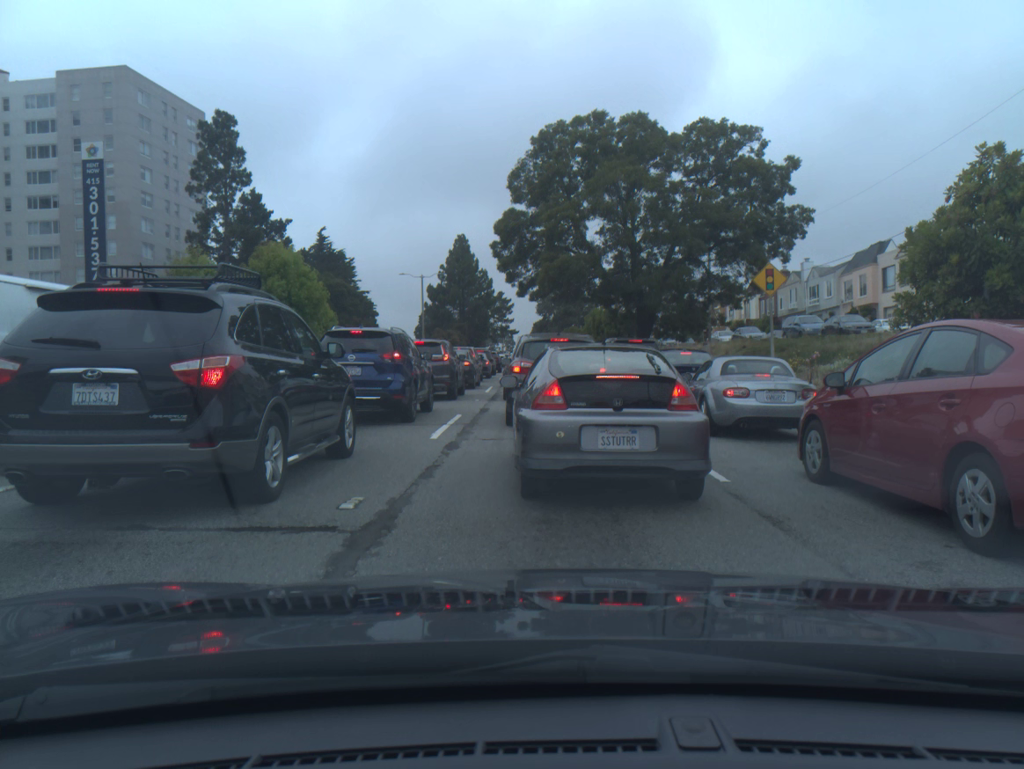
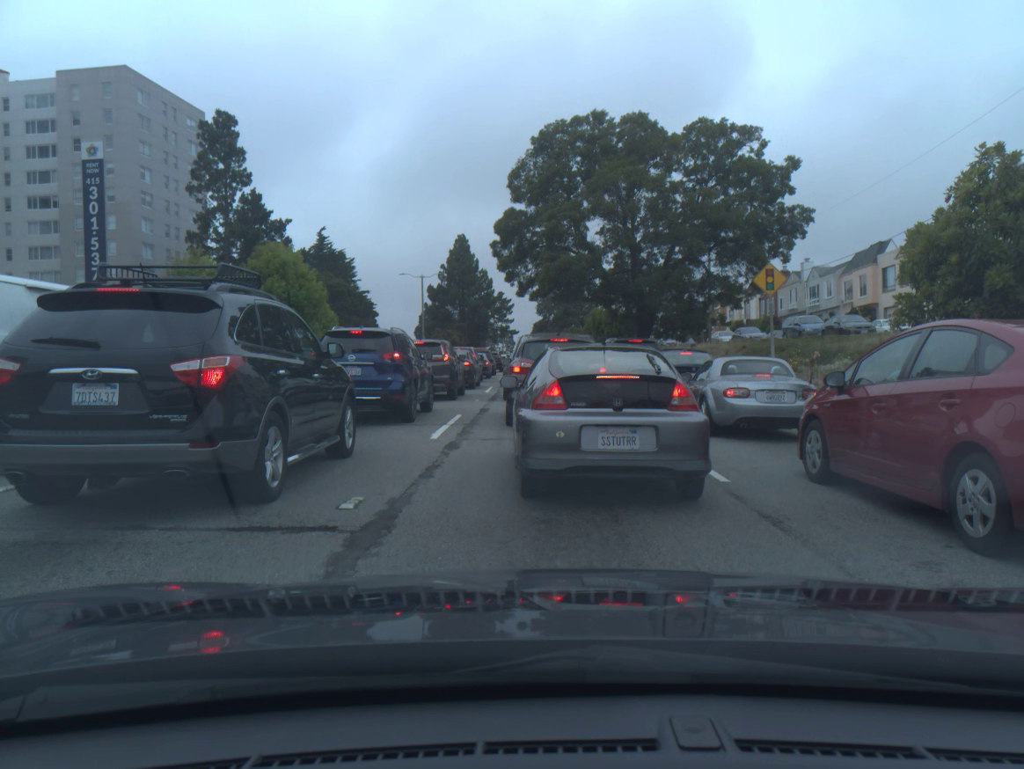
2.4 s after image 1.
(0.0, 0.0) m; 0°
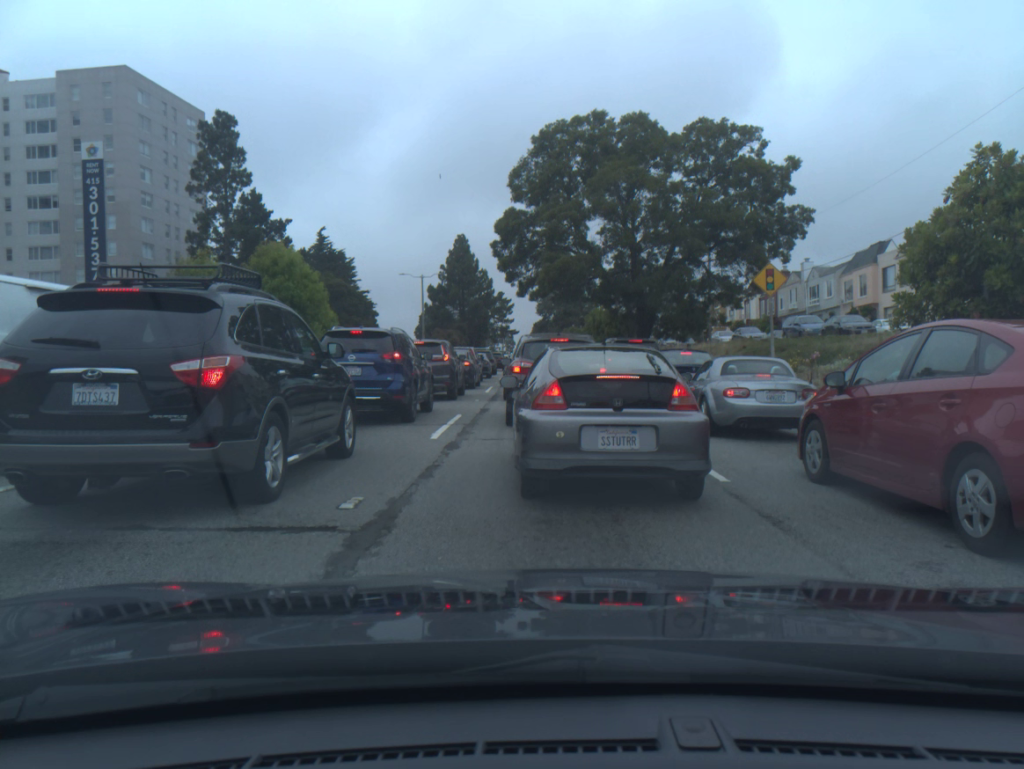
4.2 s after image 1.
(0.0, 0.0) m; 0°
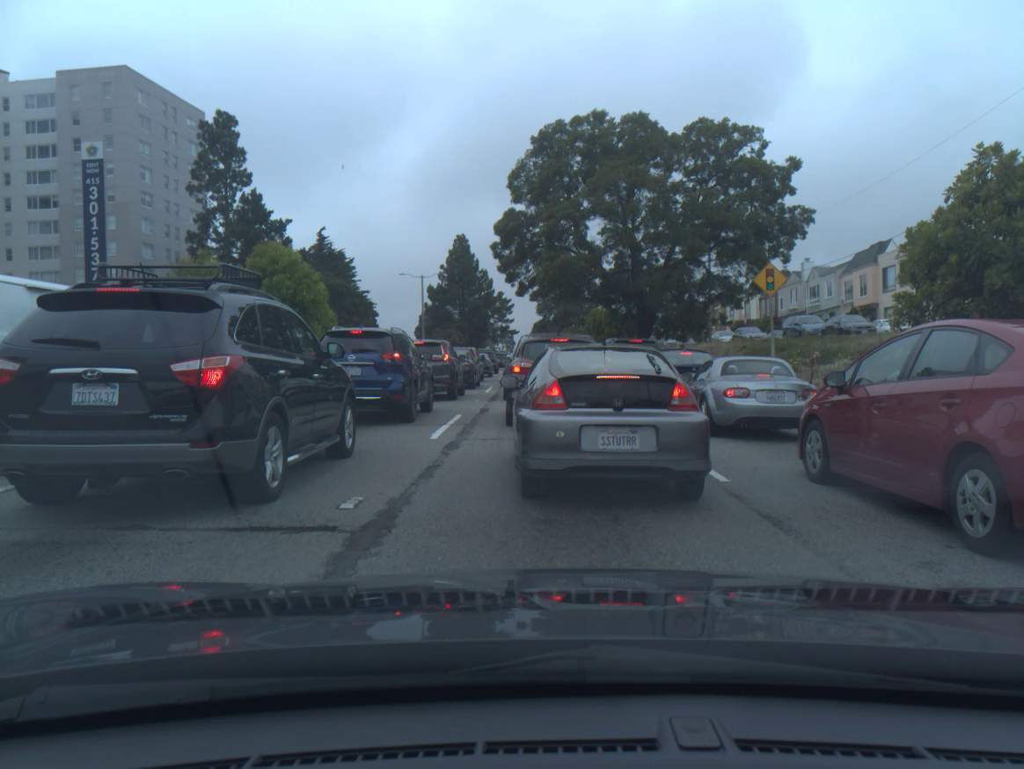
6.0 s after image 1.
(0.0, 0.0) m; 0°
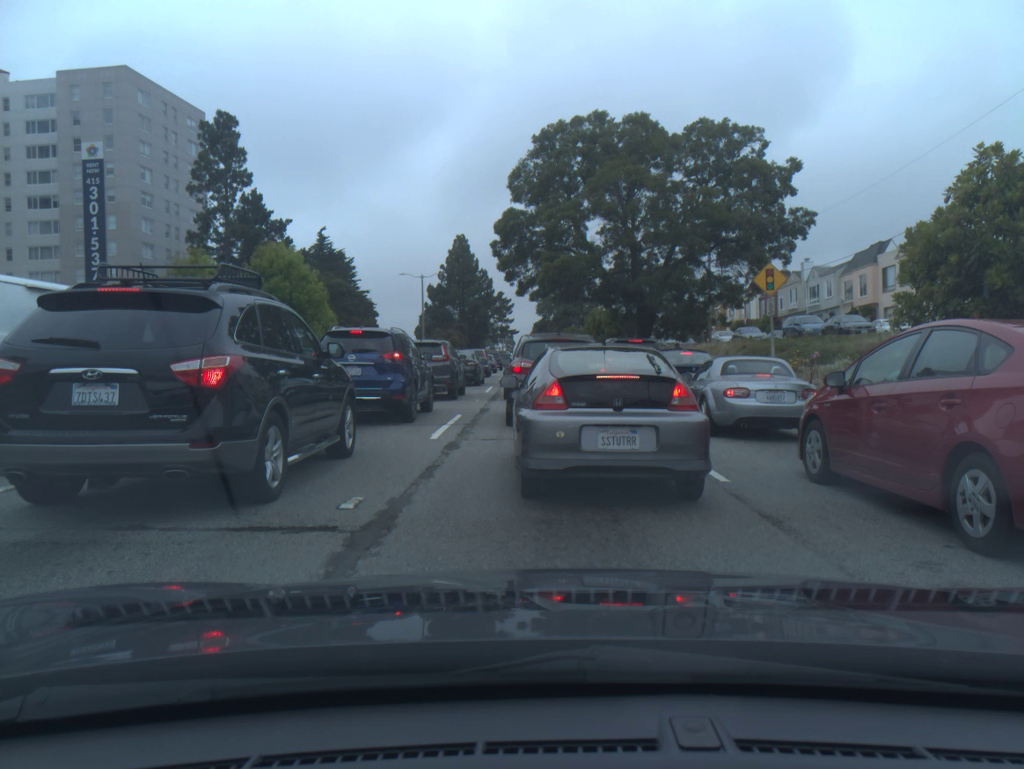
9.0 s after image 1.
(0.0, 0.0) m; 0°
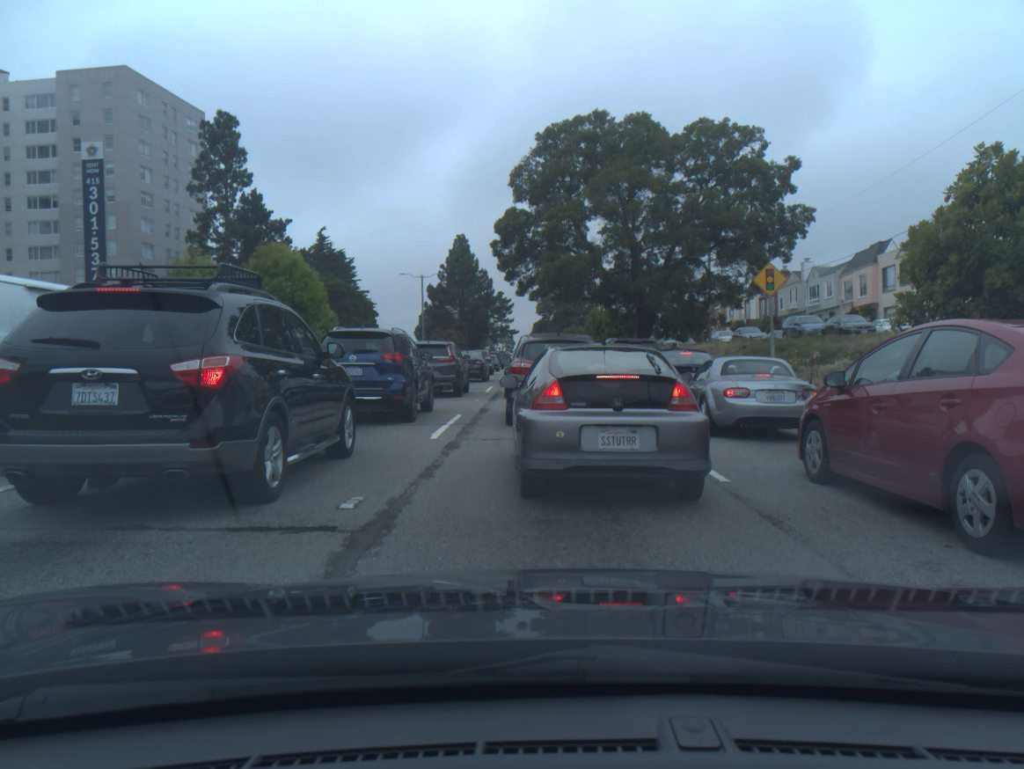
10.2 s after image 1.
(0.0, 0.0) m; 0°
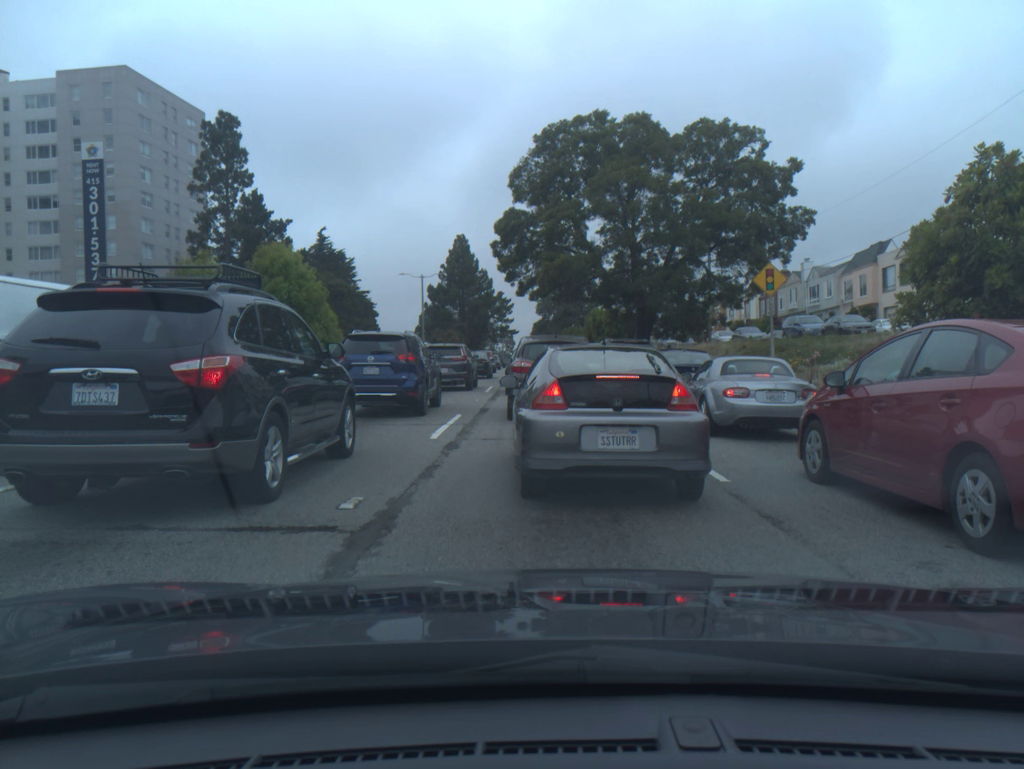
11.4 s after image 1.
(0.0, 0.0) m; 0°
